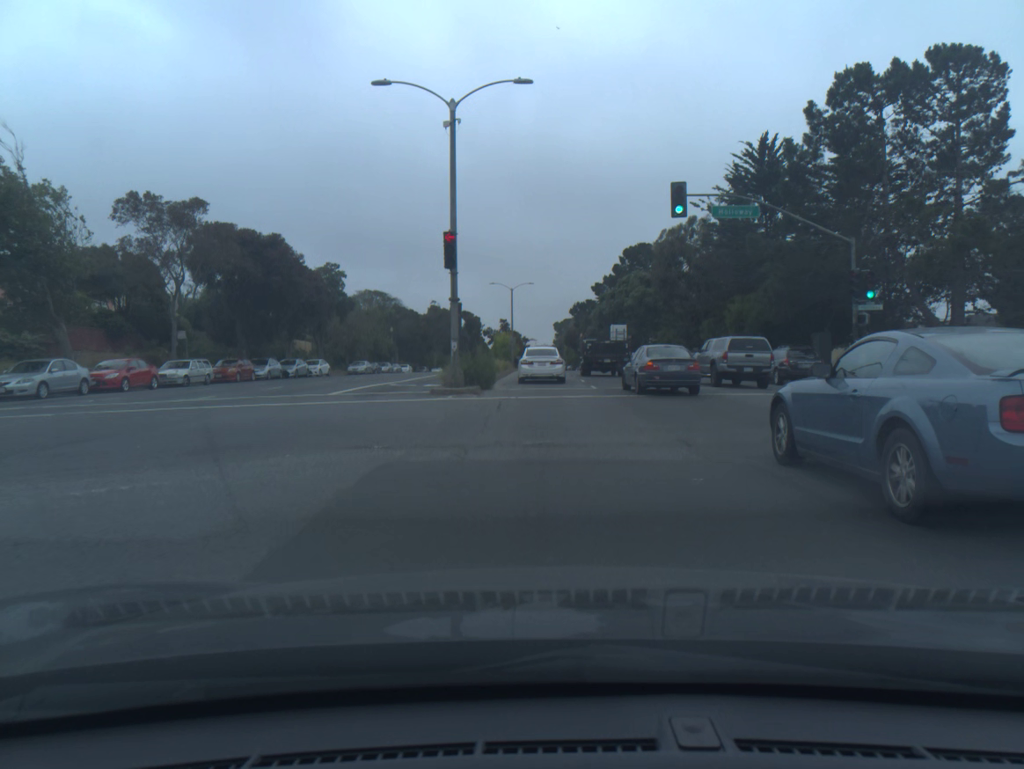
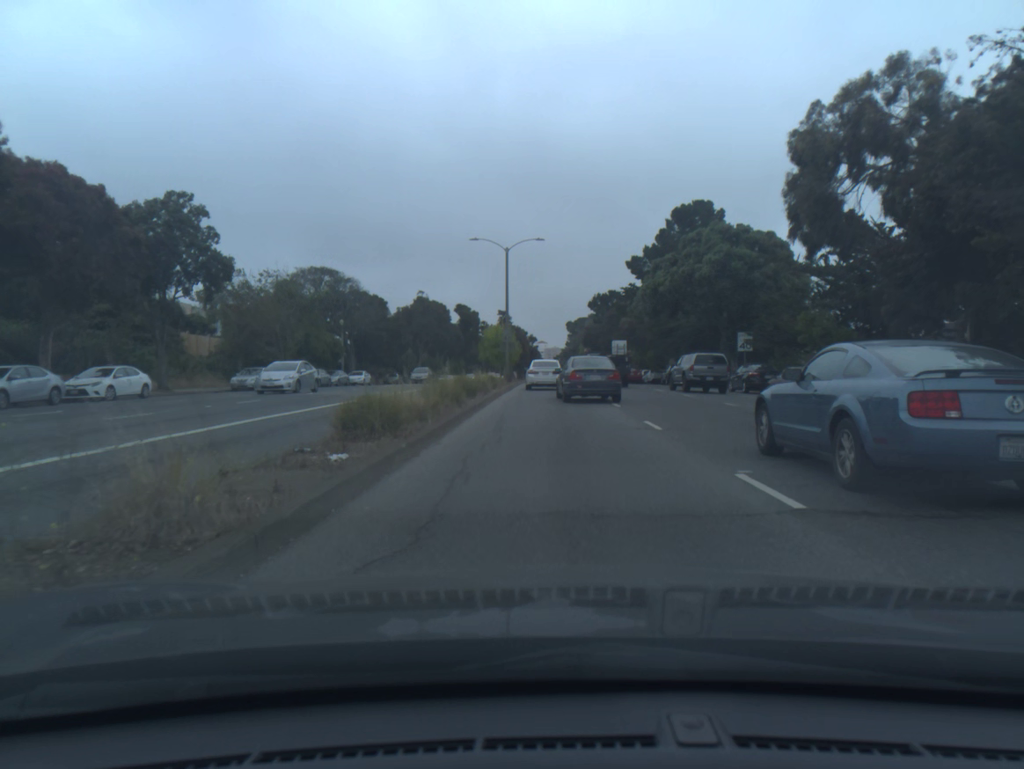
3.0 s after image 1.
(-0.2, +32.8) m; -1°
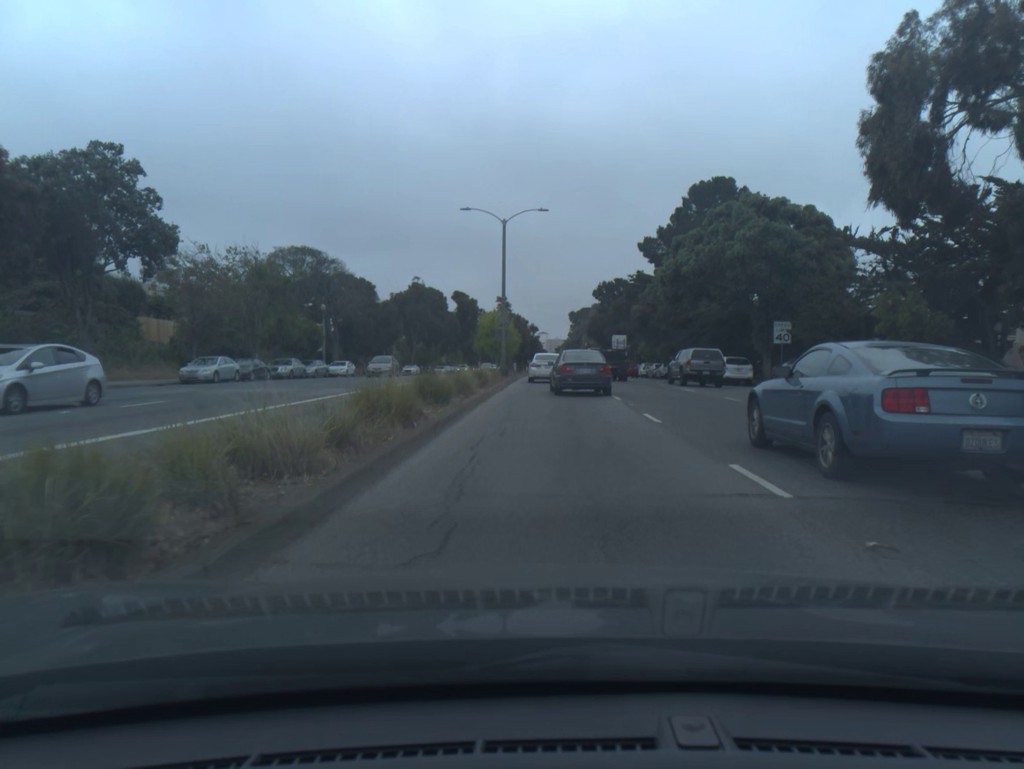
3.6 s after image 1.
(0.0, +6.9) m; 0°
